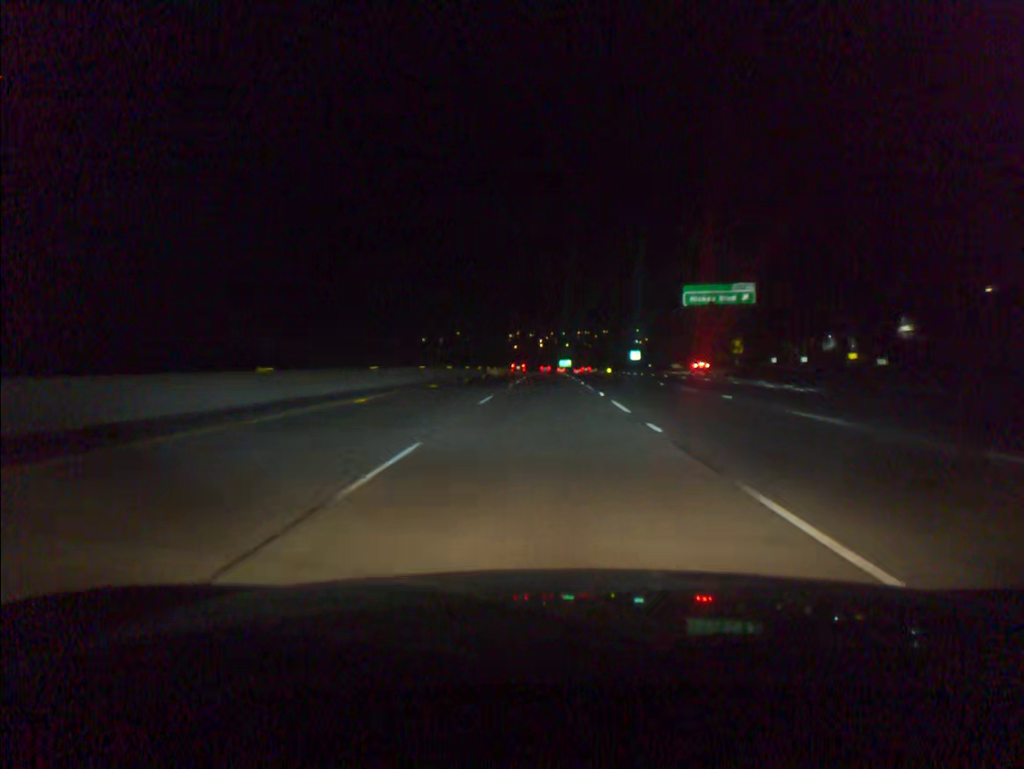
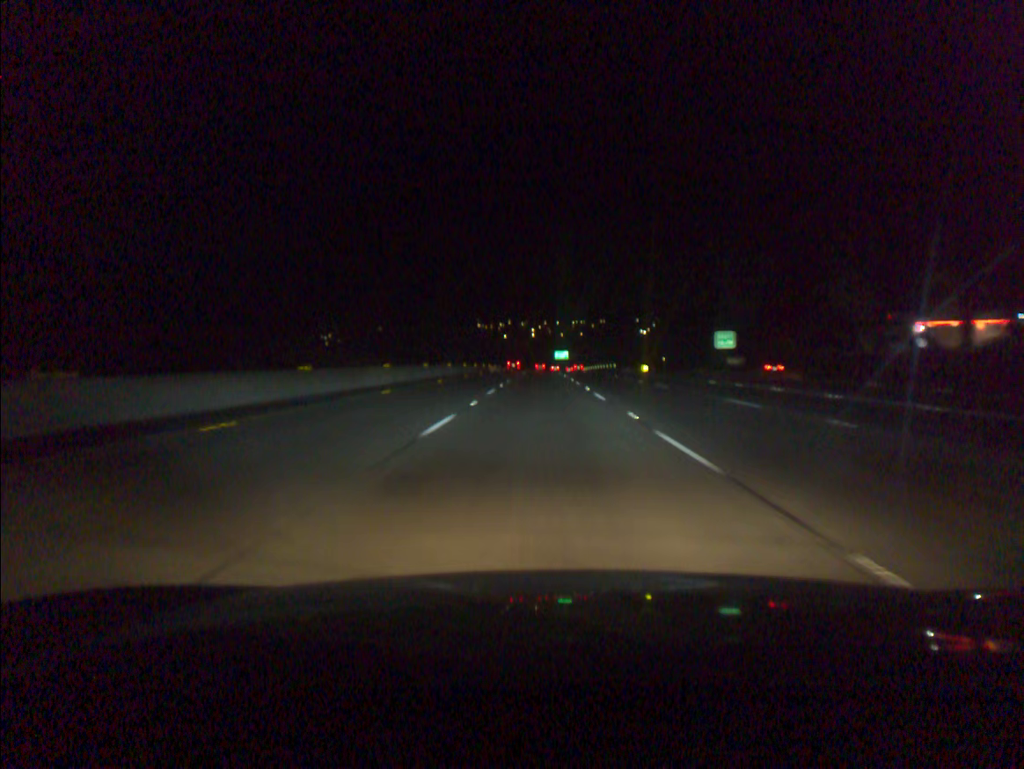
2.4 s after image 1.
(+0.6, +68.0) m; +1°
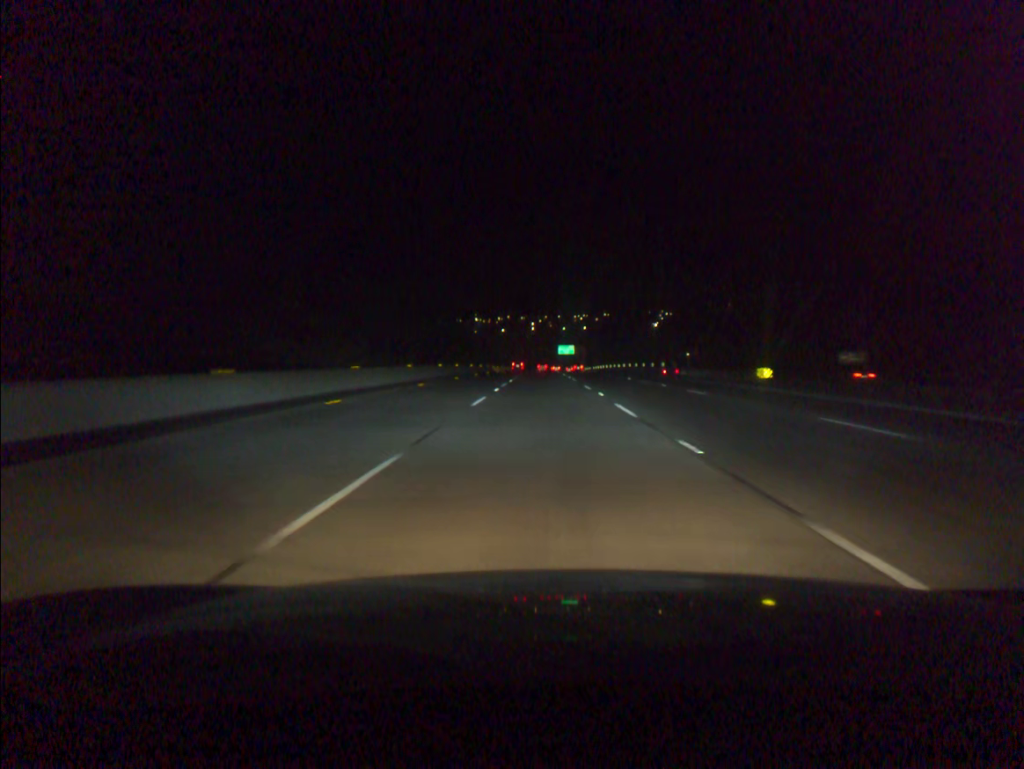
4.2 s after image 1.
(0.0, +51.2) m; 0°
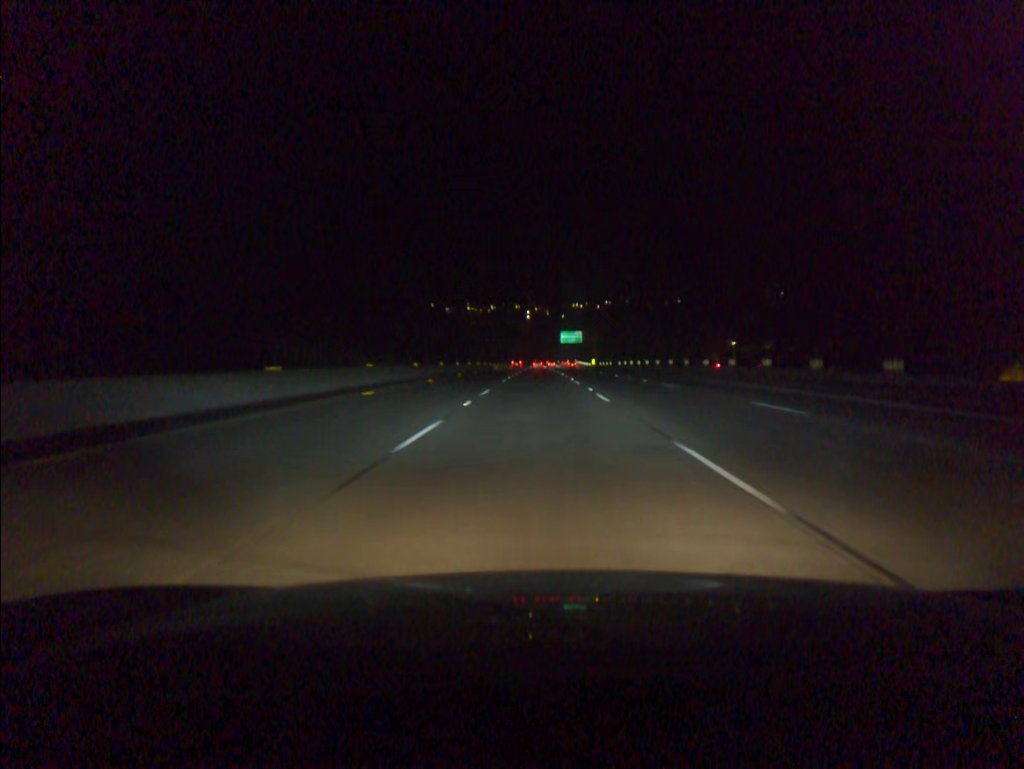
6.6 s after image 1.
(+0.2, +68.3) m; 0°
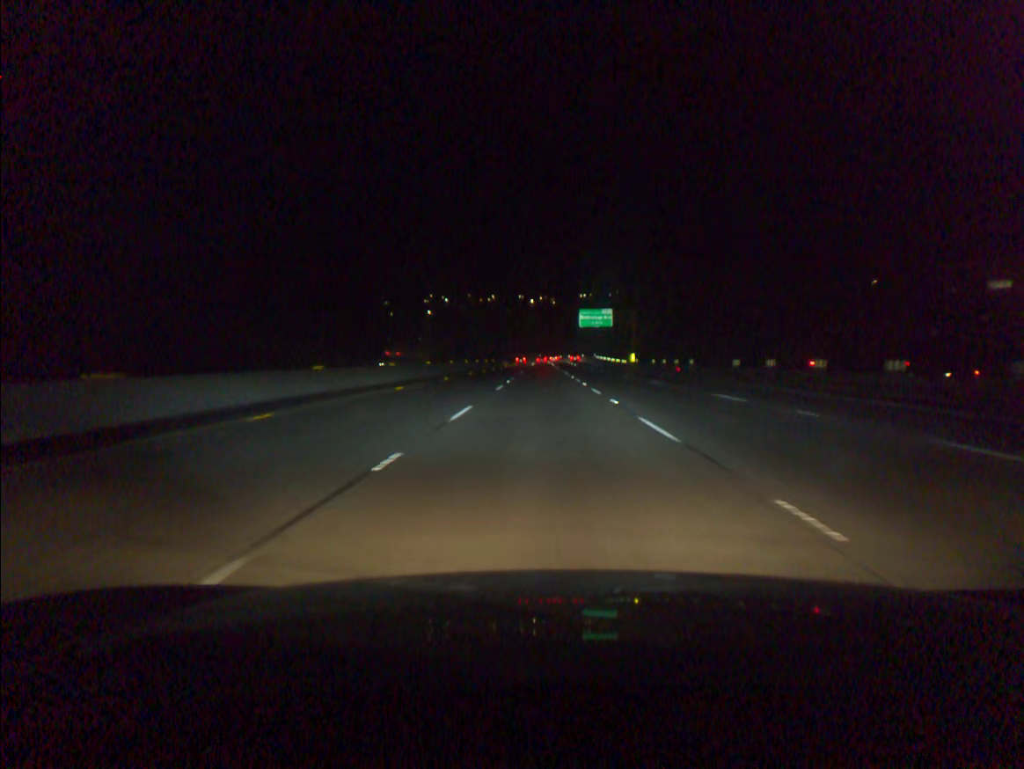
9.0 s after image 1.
(-0.1, +68.3) m; 0°
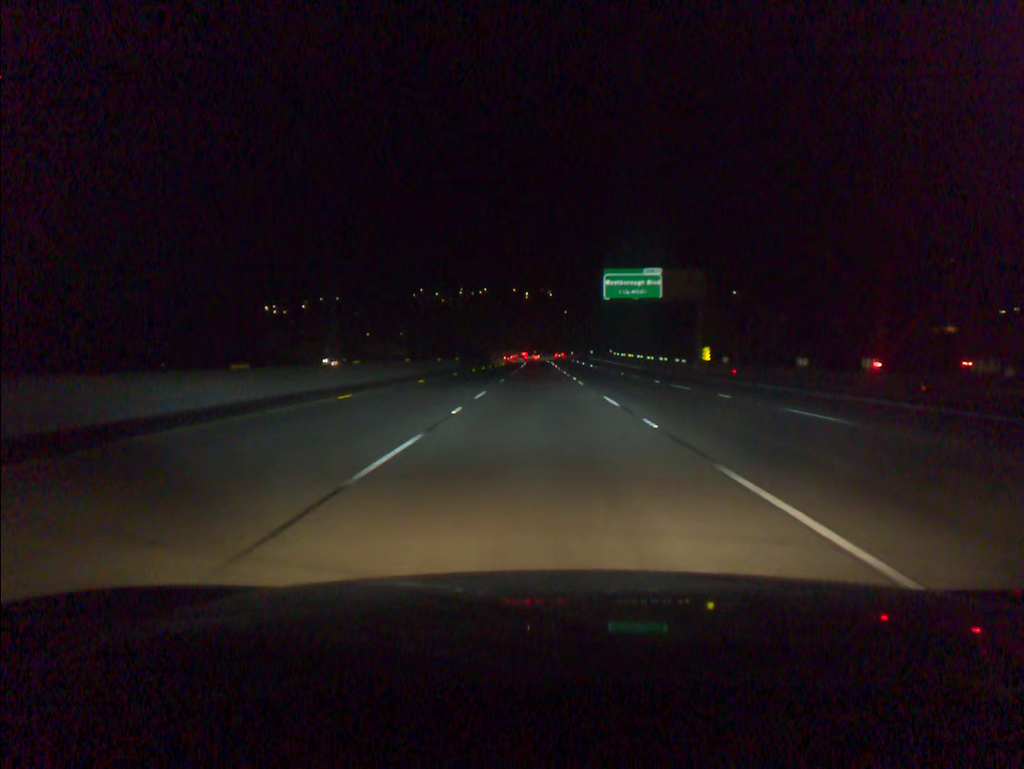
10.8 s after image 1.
(+0.1, +51.3) m; 0°
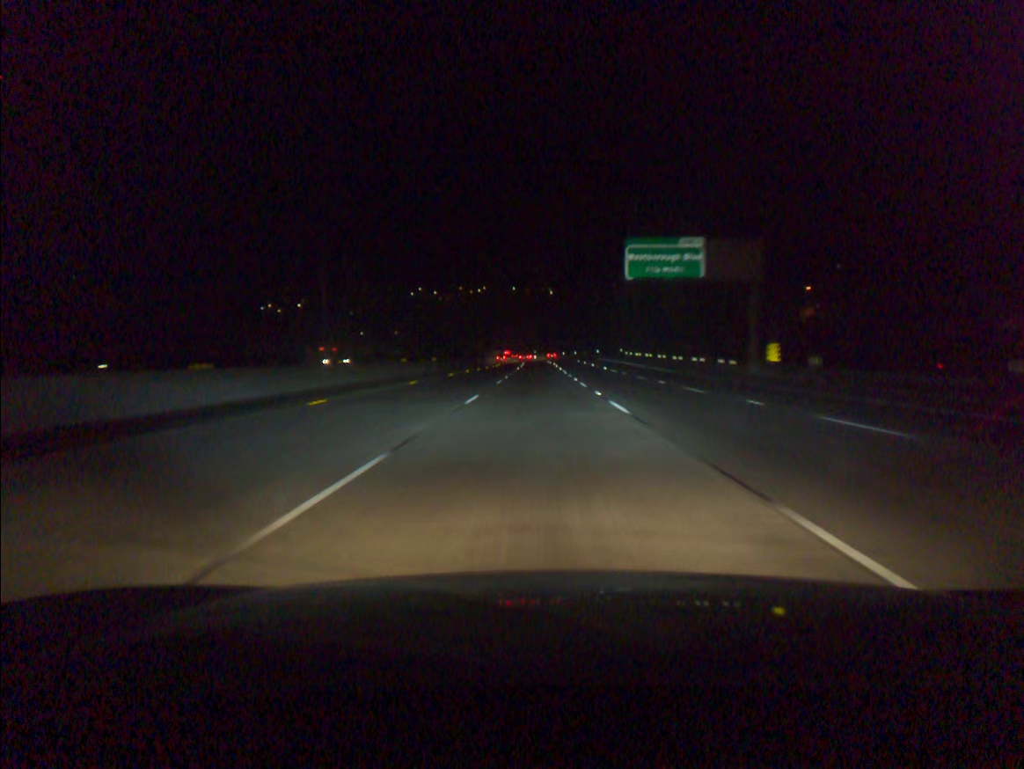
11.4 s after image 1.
(0.0, +17.1) m; 0°
